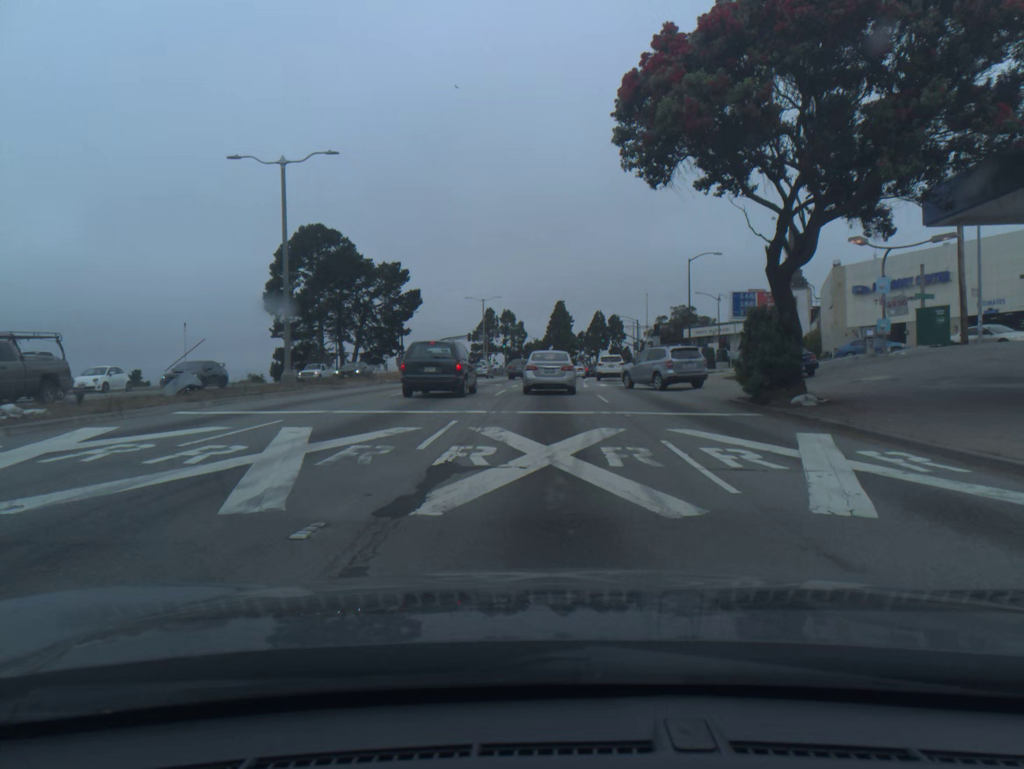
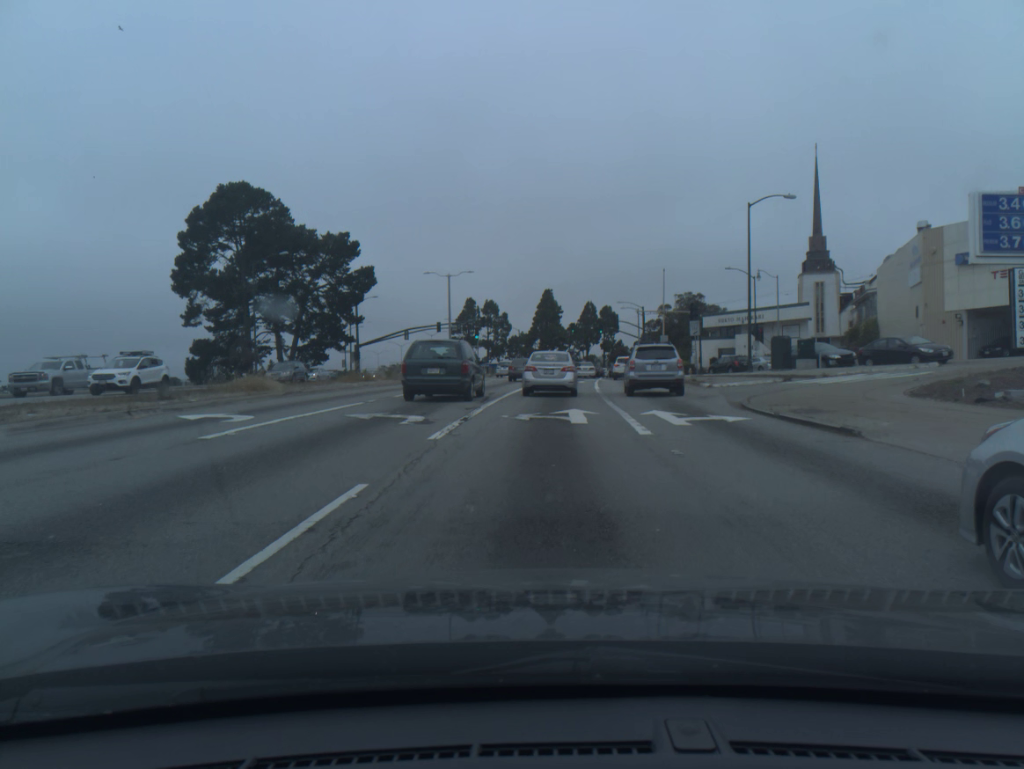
(+0.2, +22.5) m; +1°
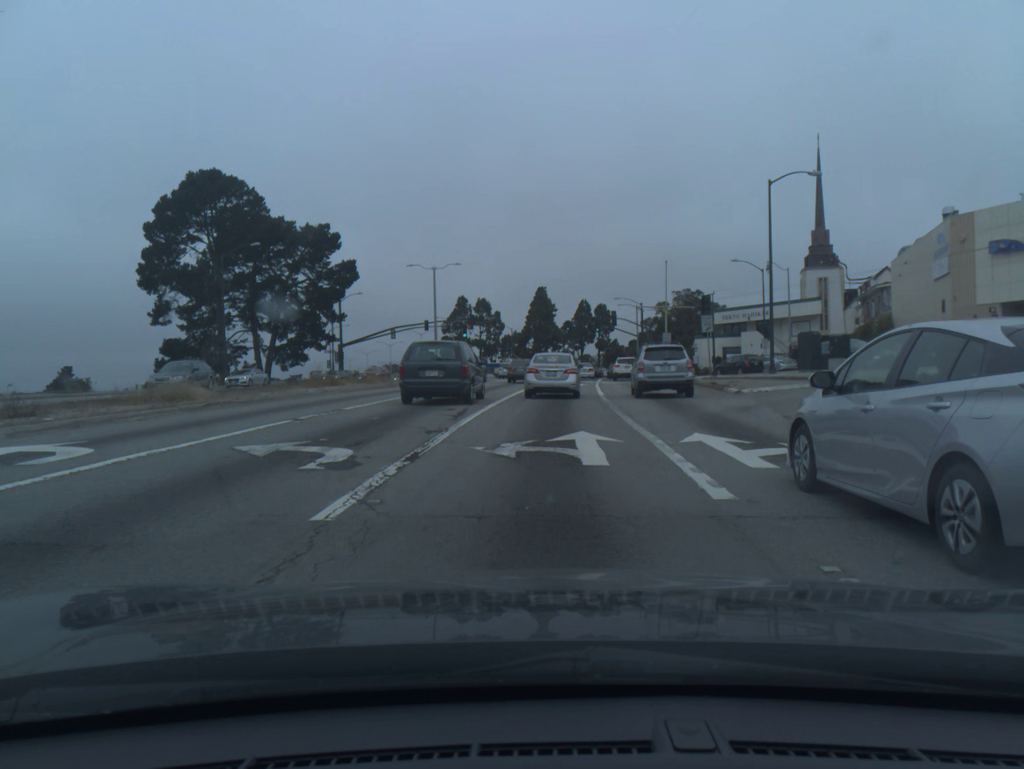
(0.0, +5.5) m; +1°
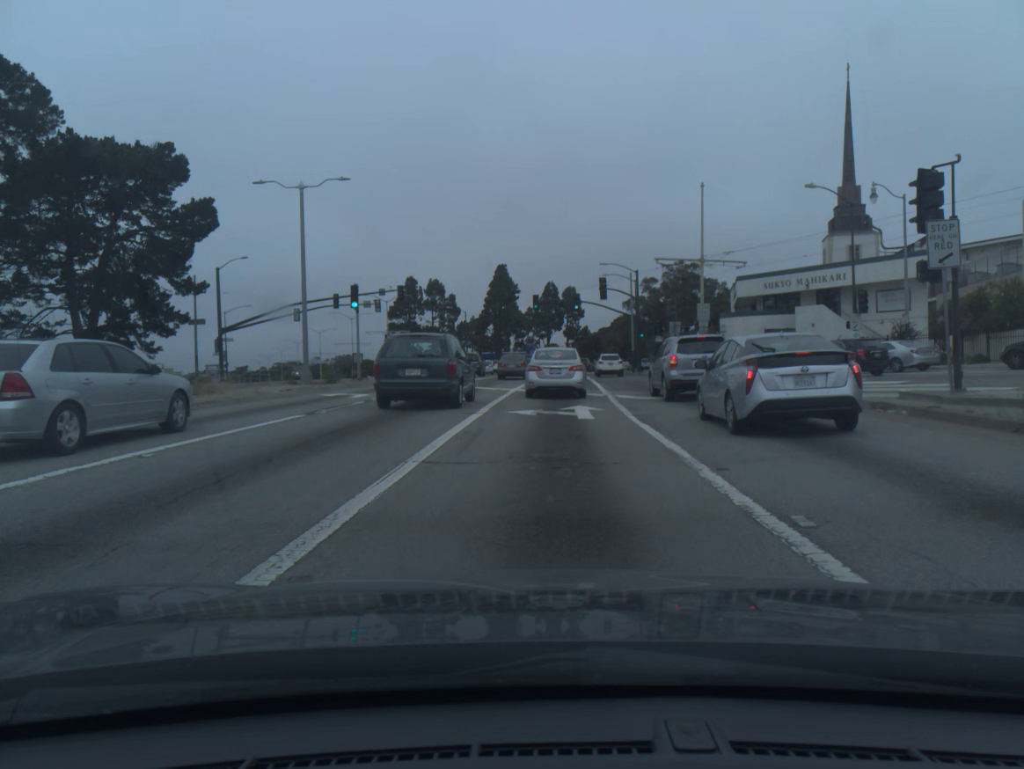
(+0.4, +27.6) m; +2°
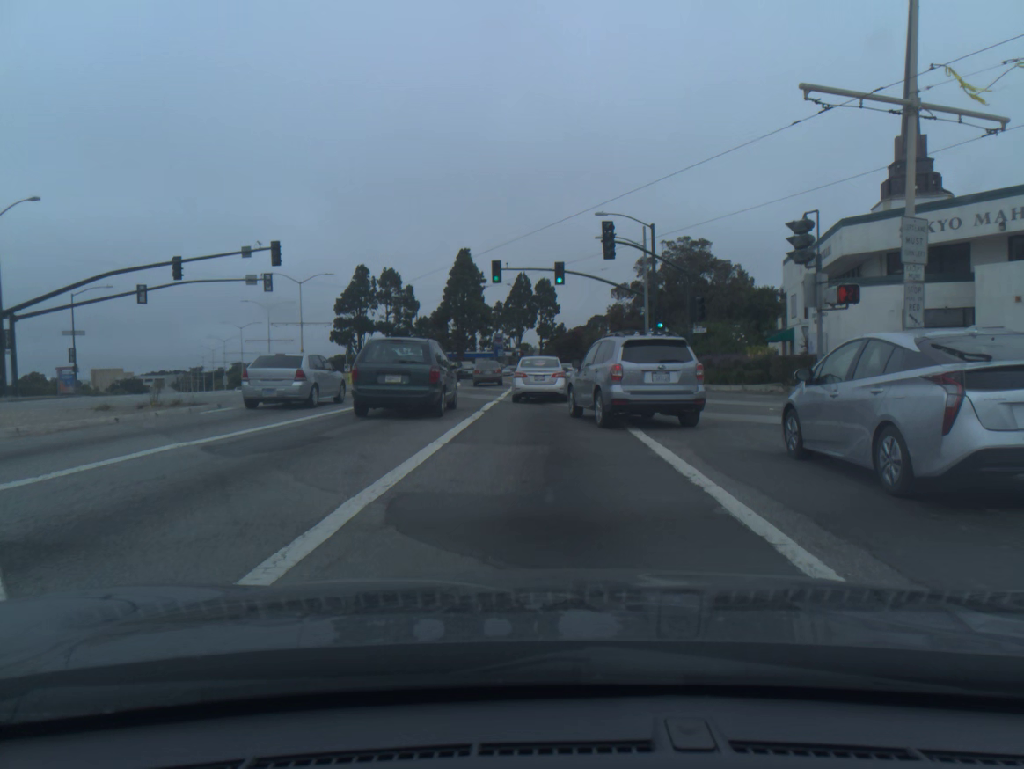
(+0.5, +26.1) m; +2°
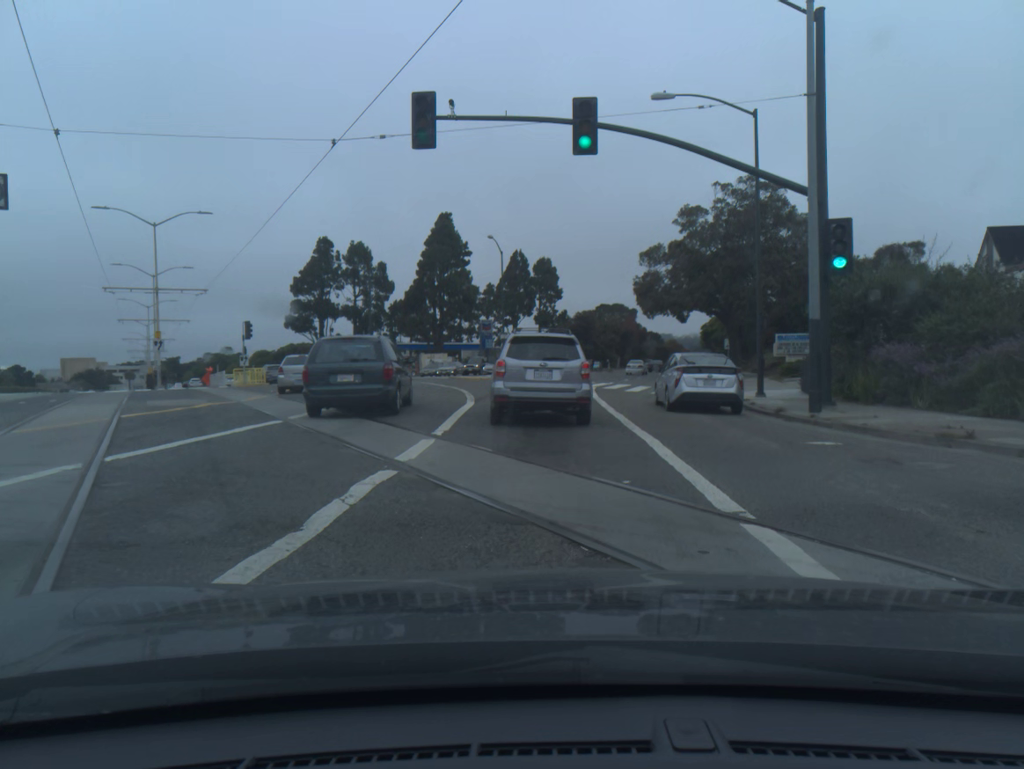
(0.0, +27.6) m; -1°
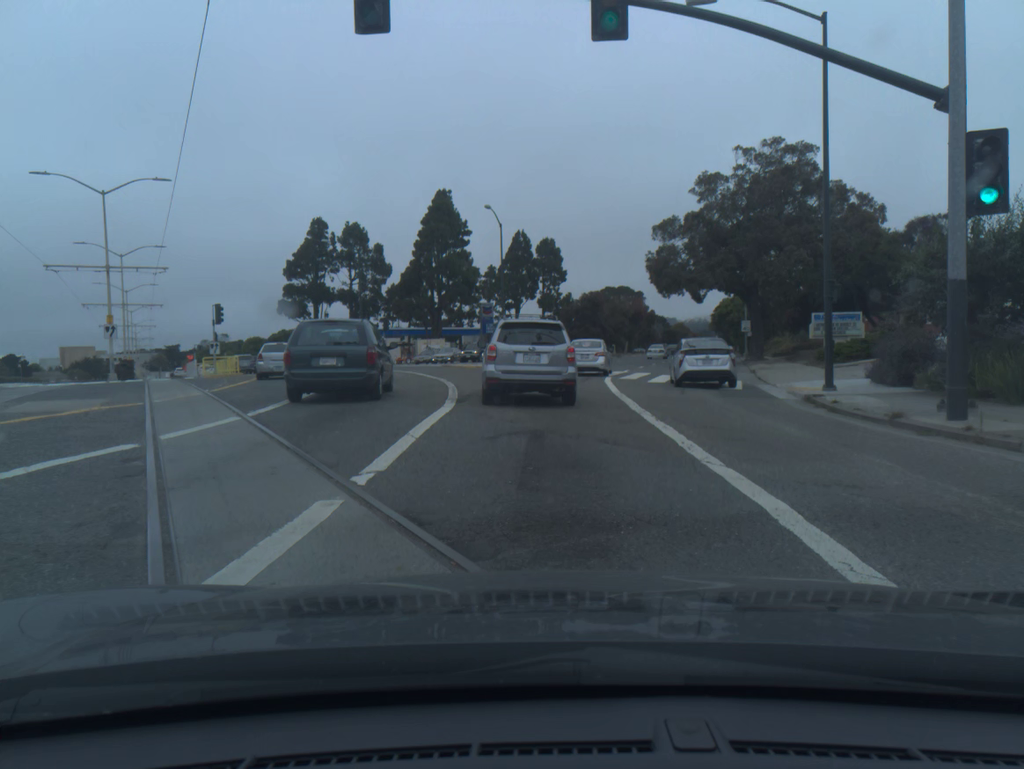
(0.0, +5.7) m; 0°
